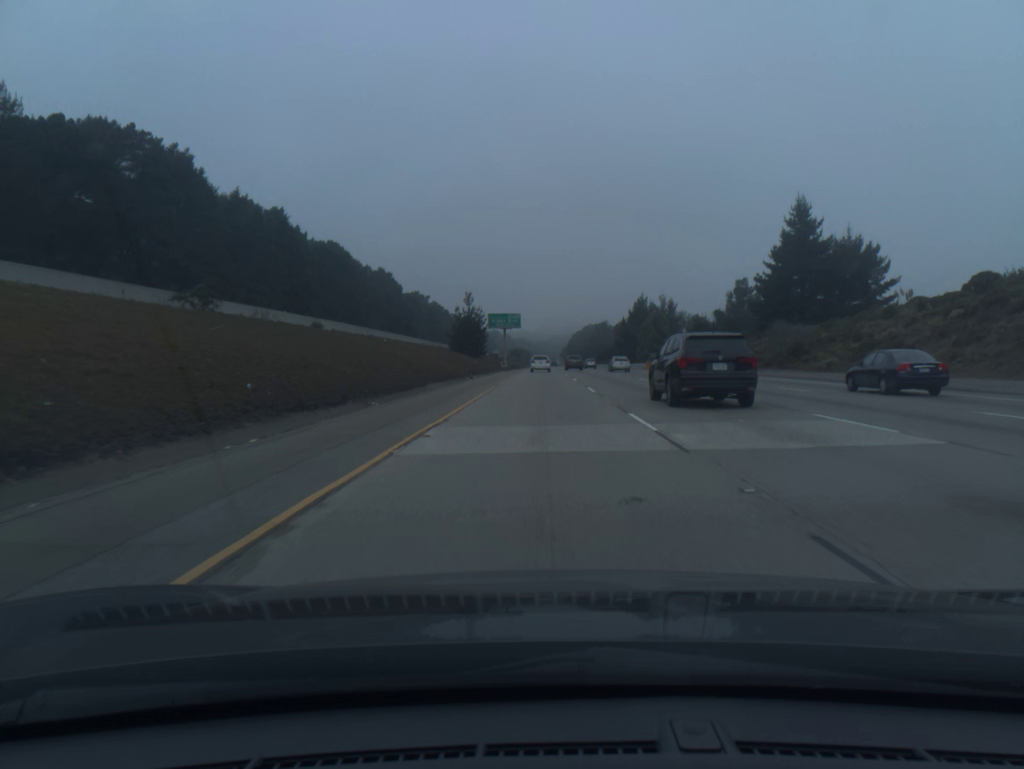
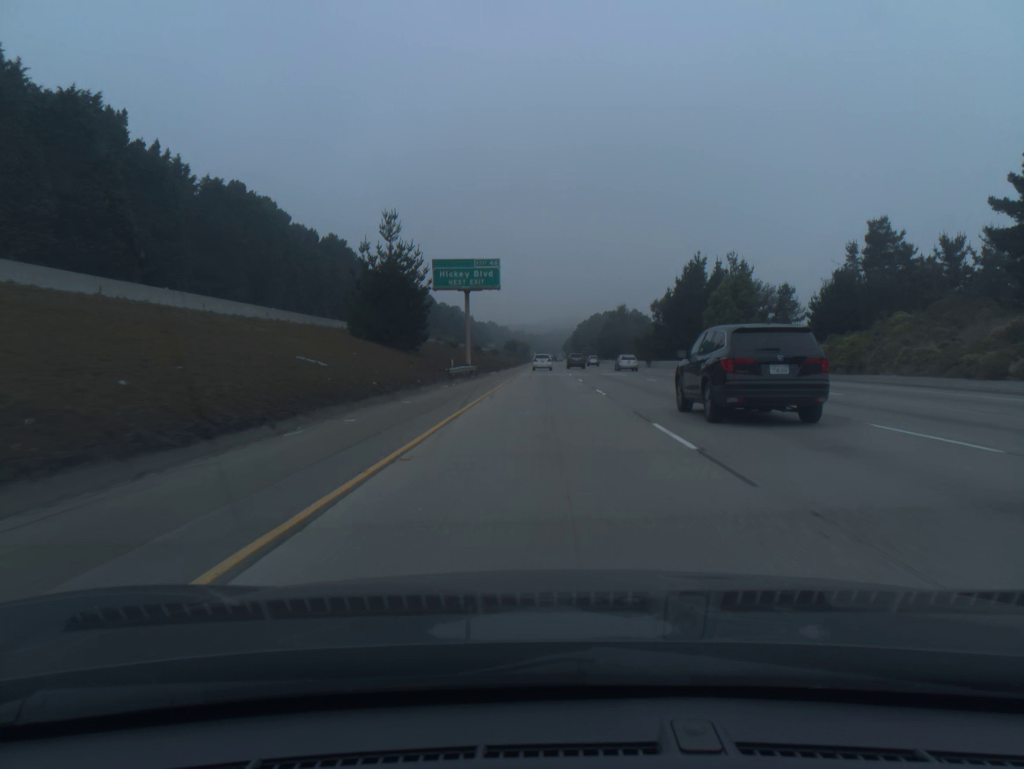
(-0.2, +60.9) m; 0°
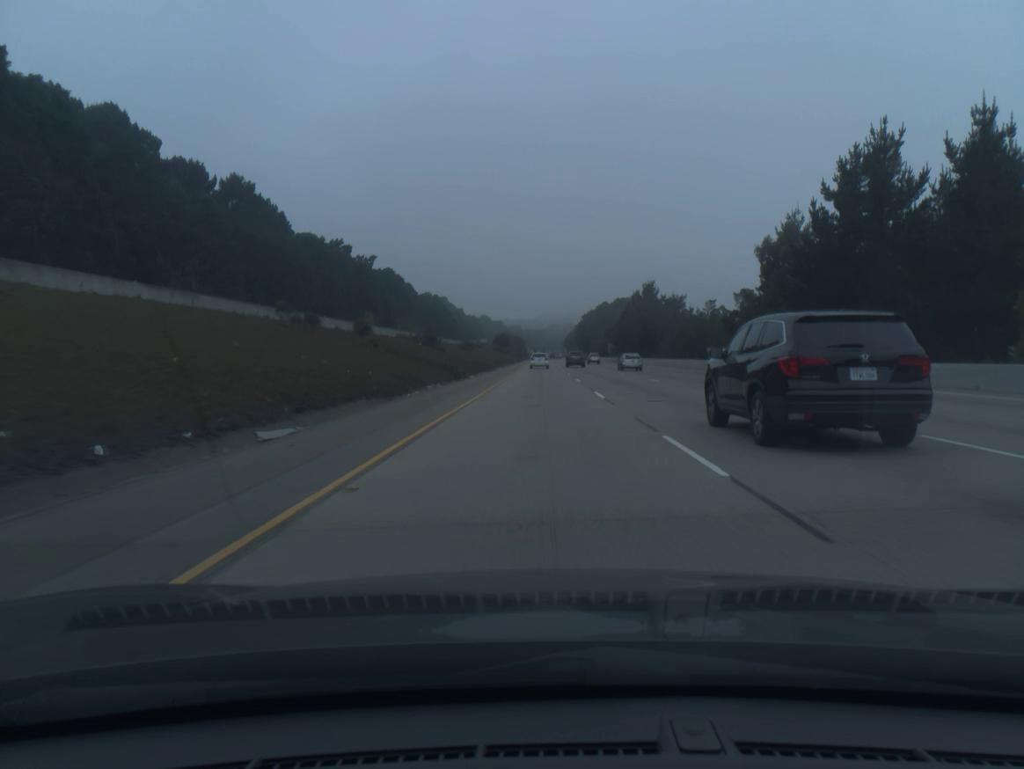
(+0.2, +60.7) m; 0°
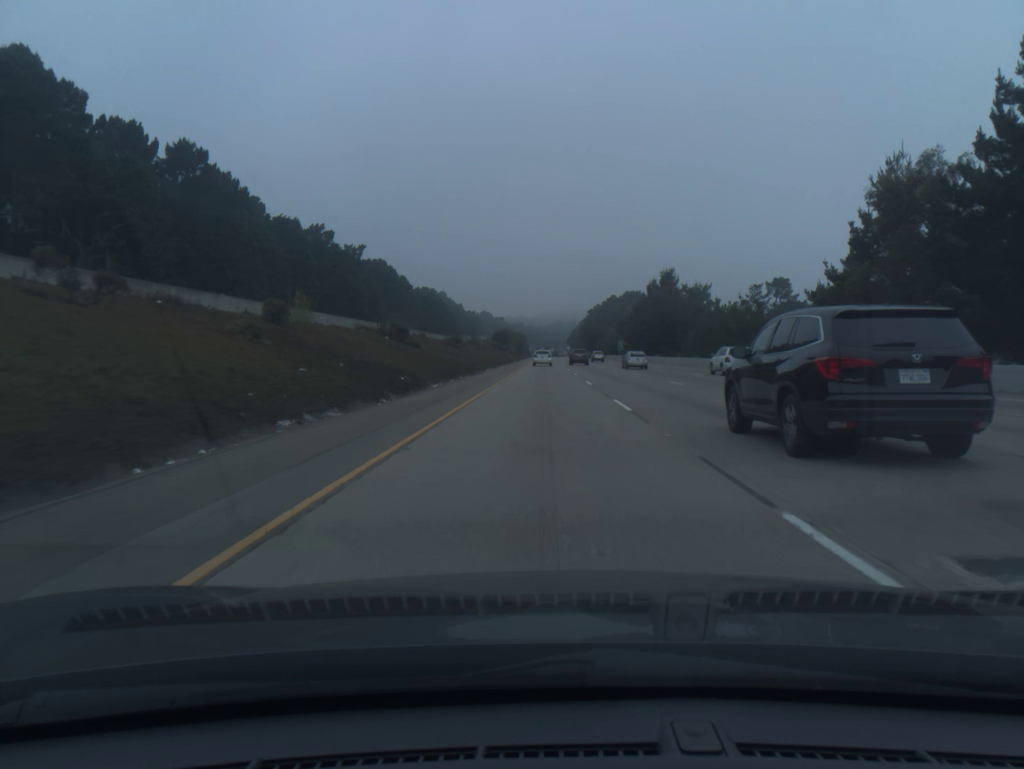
(0.0, +20.2) m; 0°
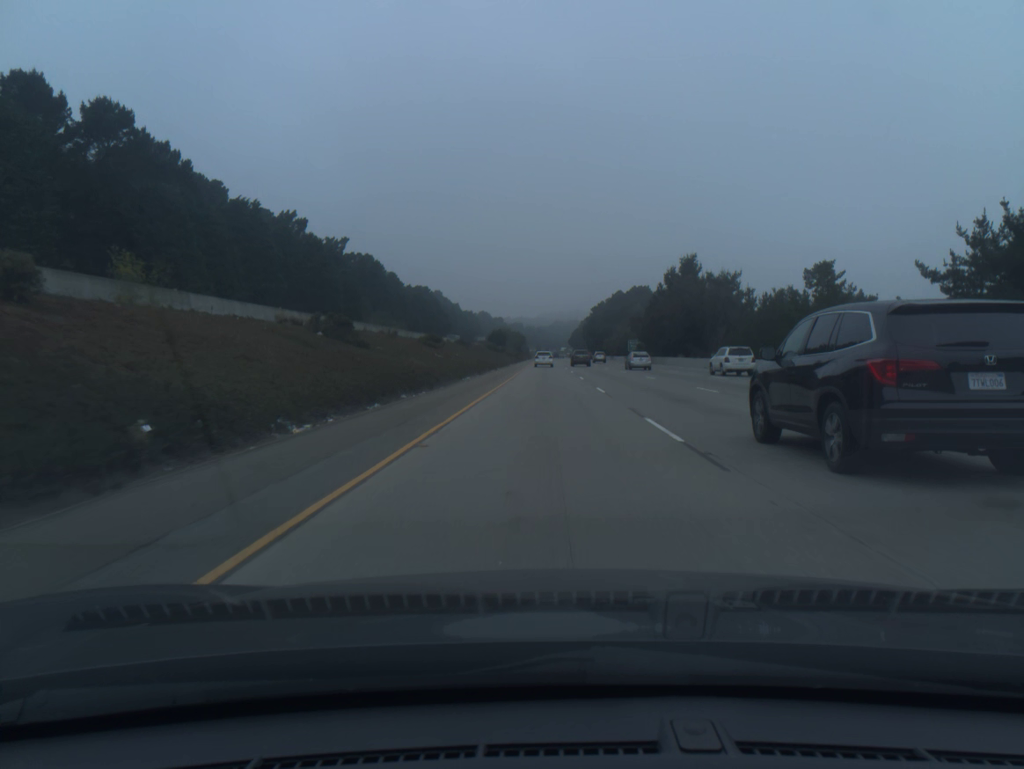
(0.0, +20.2) m; 0°
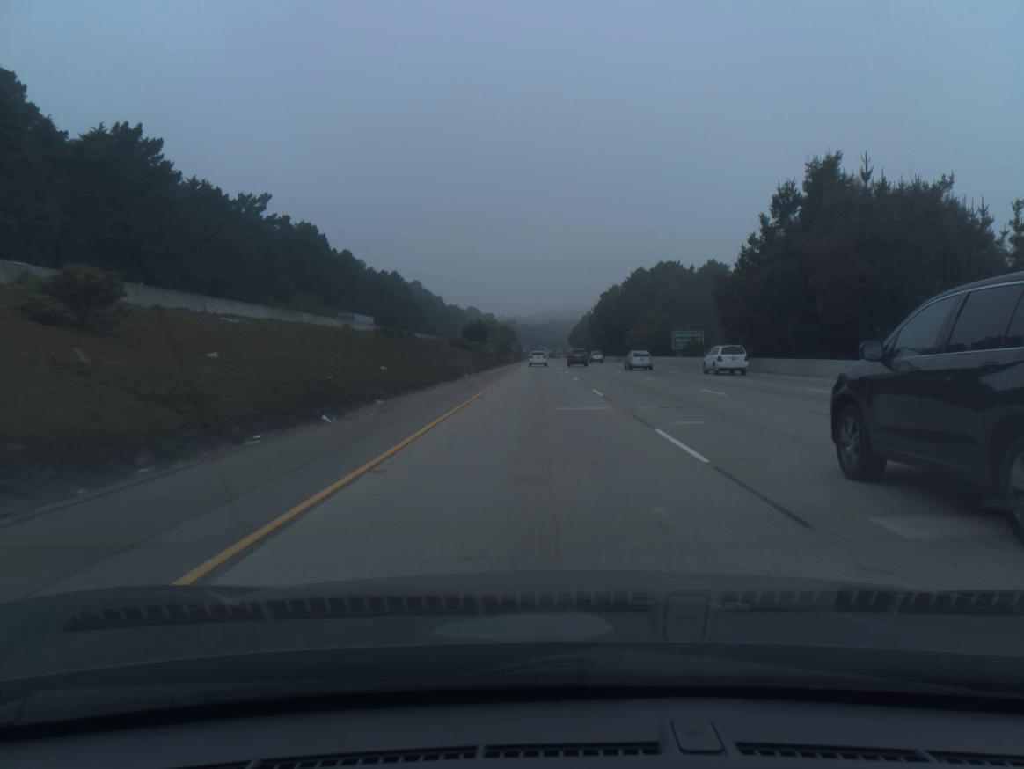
(+0.2, +60.7) m; 0°
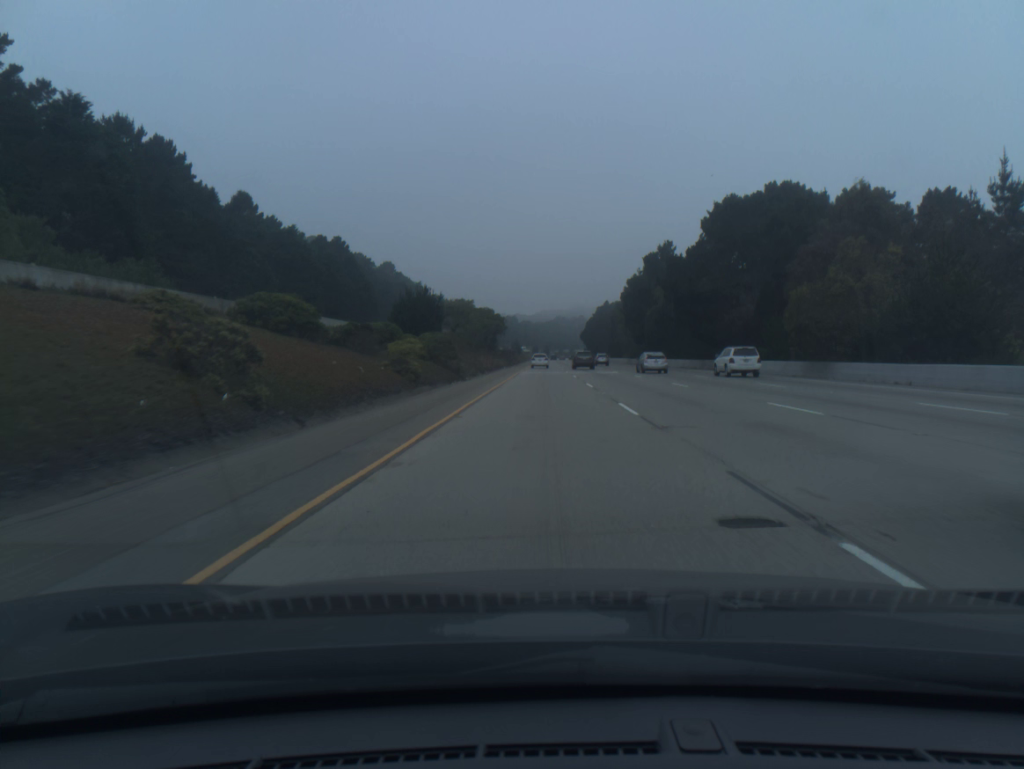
(-0.2, +80.6) m; 0°
